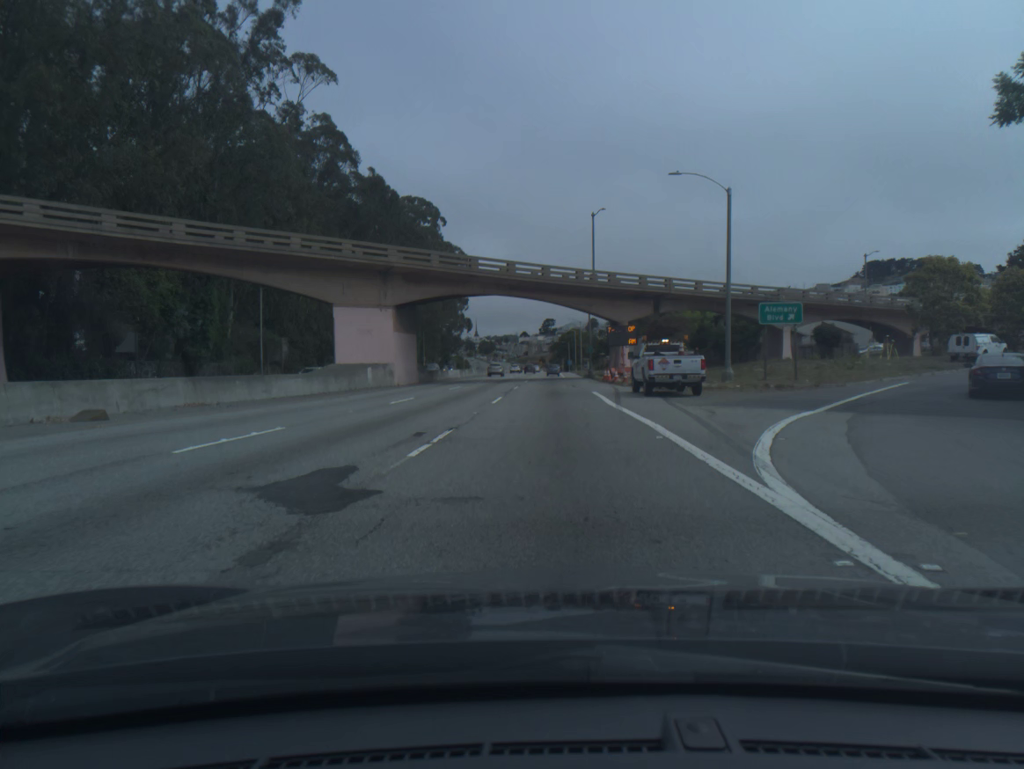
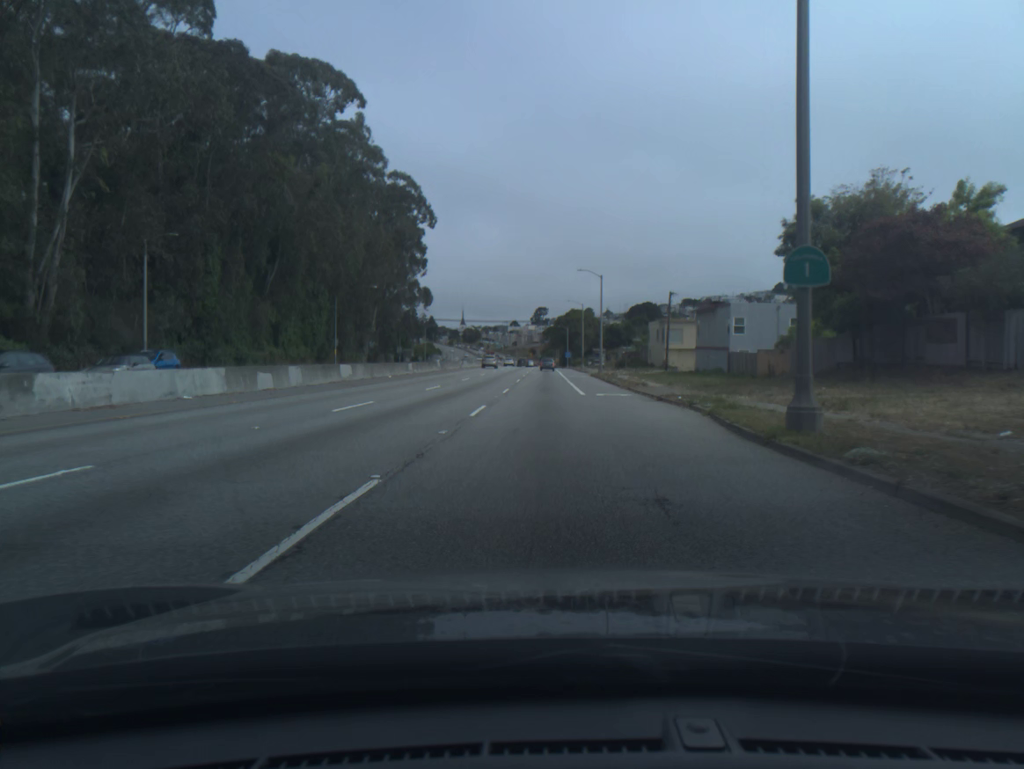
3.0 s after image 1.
(+0.6, +65.5) m; +1°
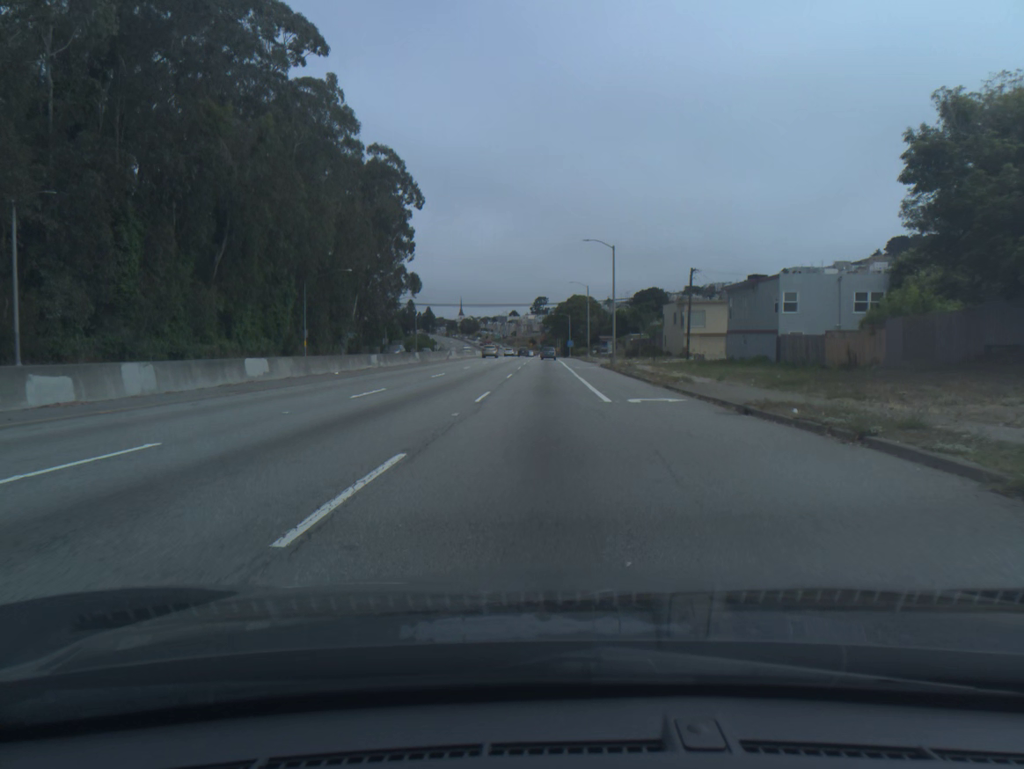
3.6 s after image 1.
(0.0, +13.0) m; 0°
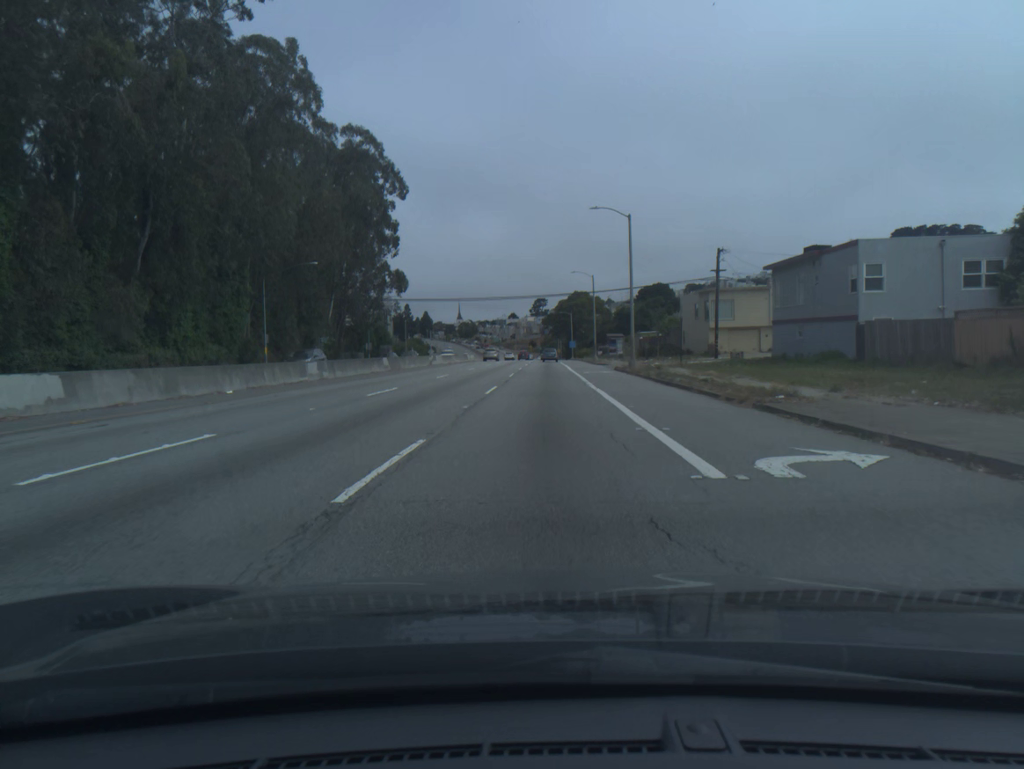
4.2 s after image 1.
(0.0, +13.0) m; 0°
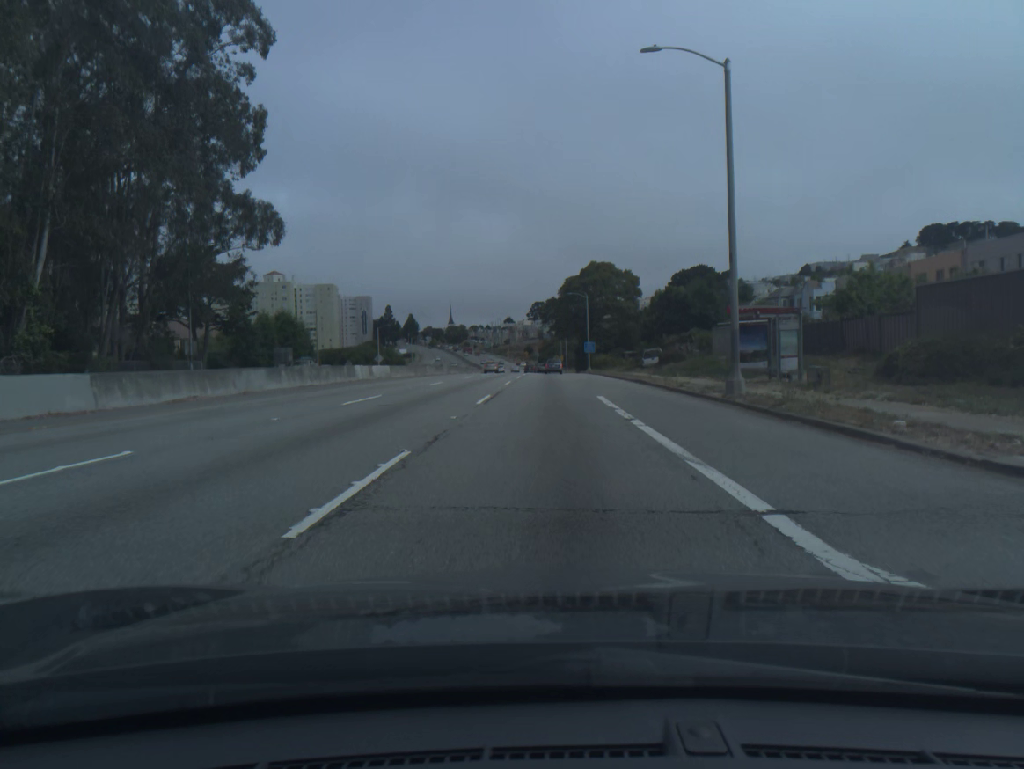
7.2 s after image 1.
(-0.2, +61.4) m; 0°
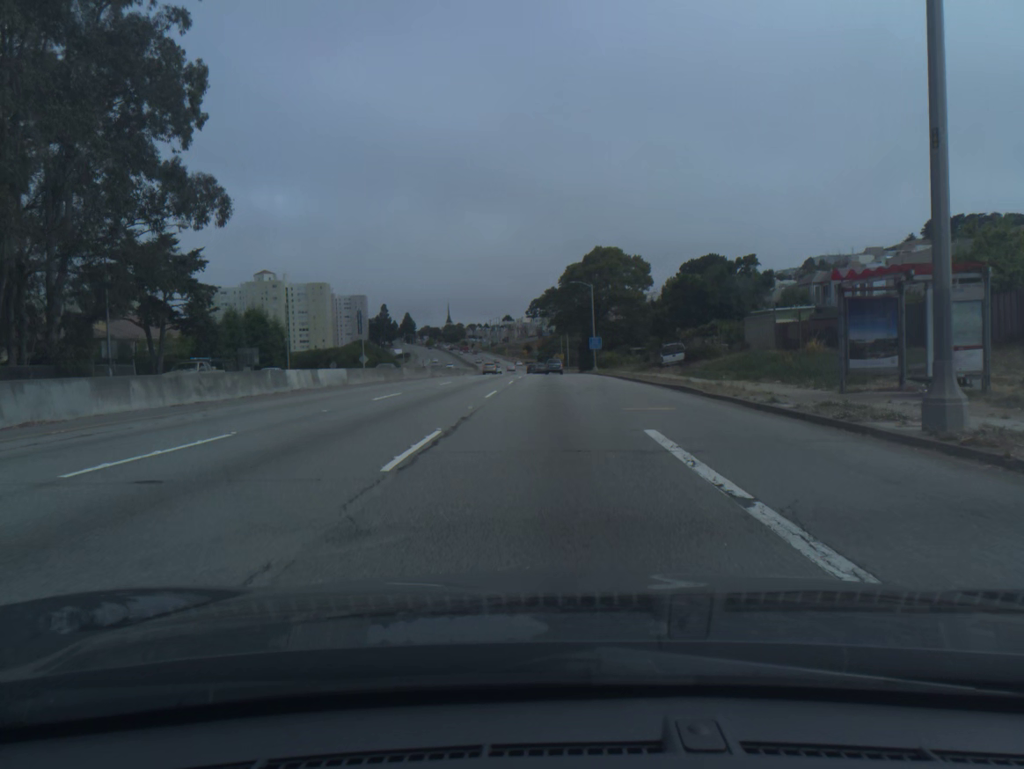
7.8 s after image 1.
(0.0, +11.5) m; 0°
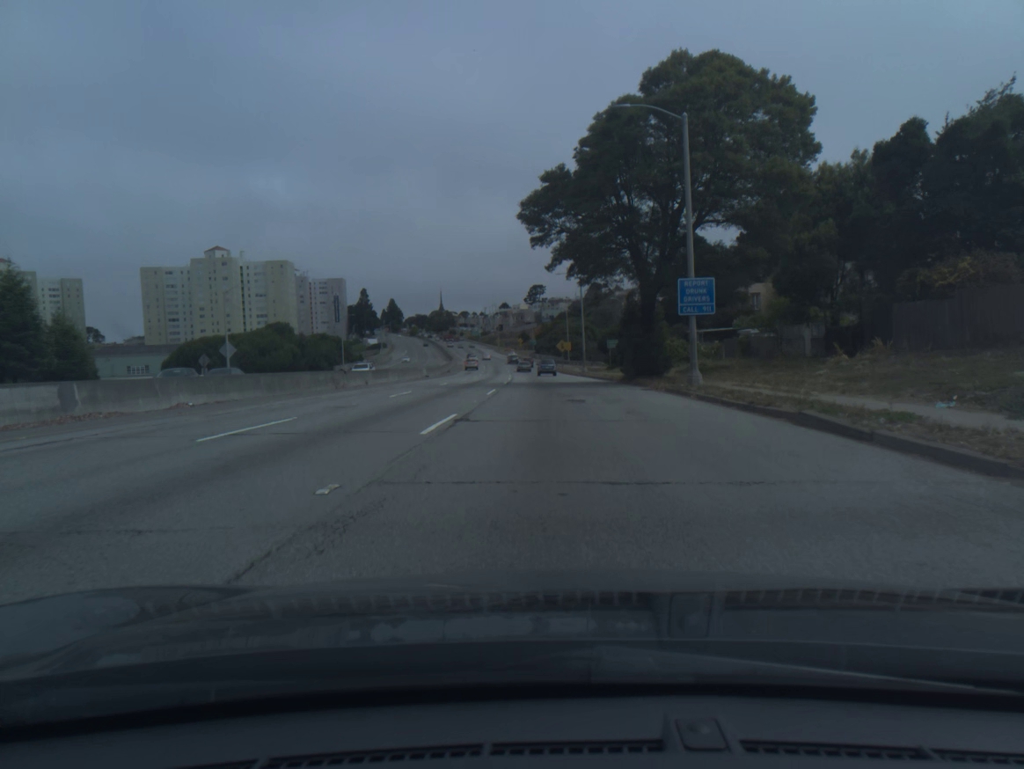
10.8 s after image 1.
(+0.1, +55.3) m; 0°
